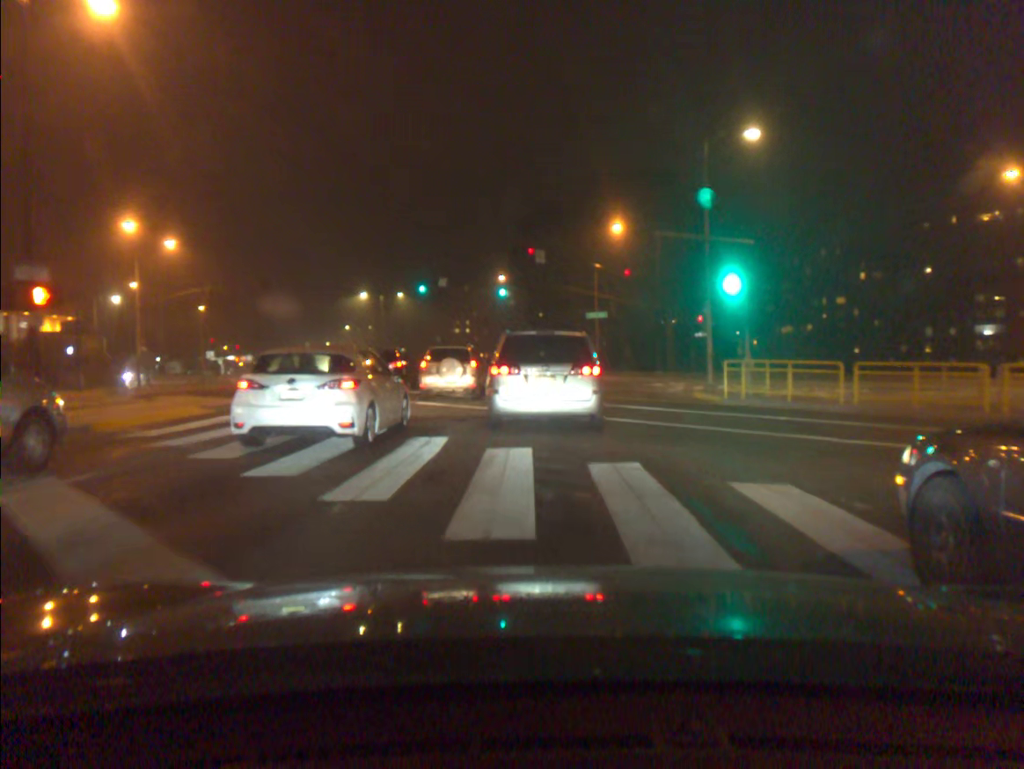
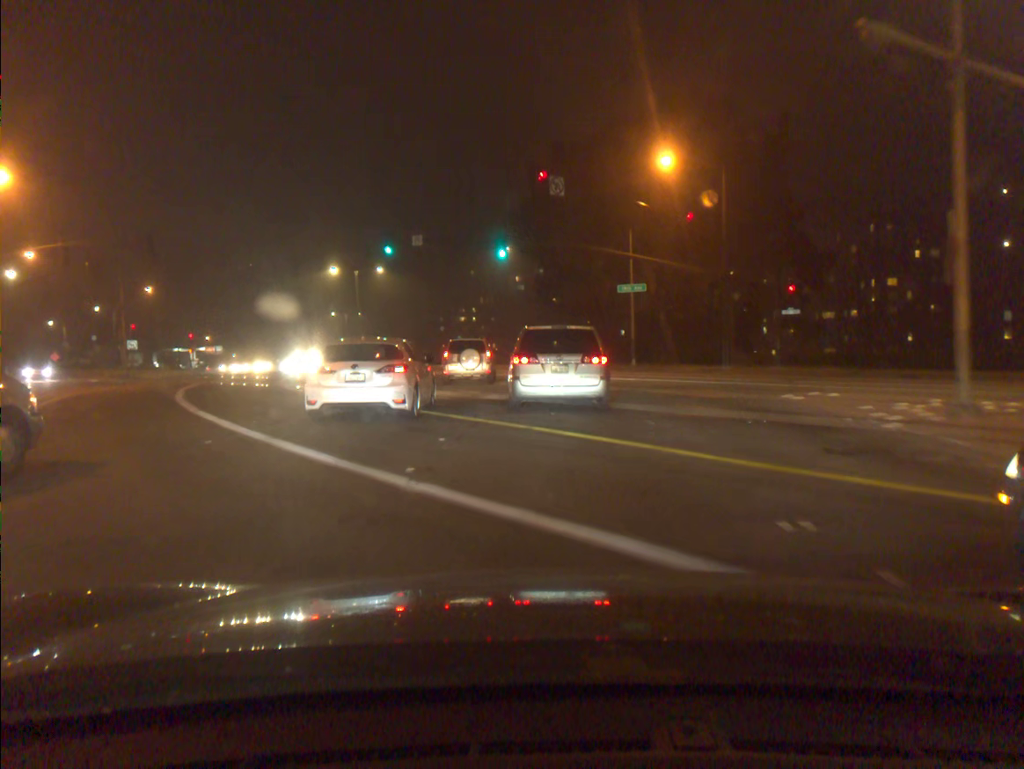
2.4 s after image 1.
(-0.1, +17.8) m; -1°
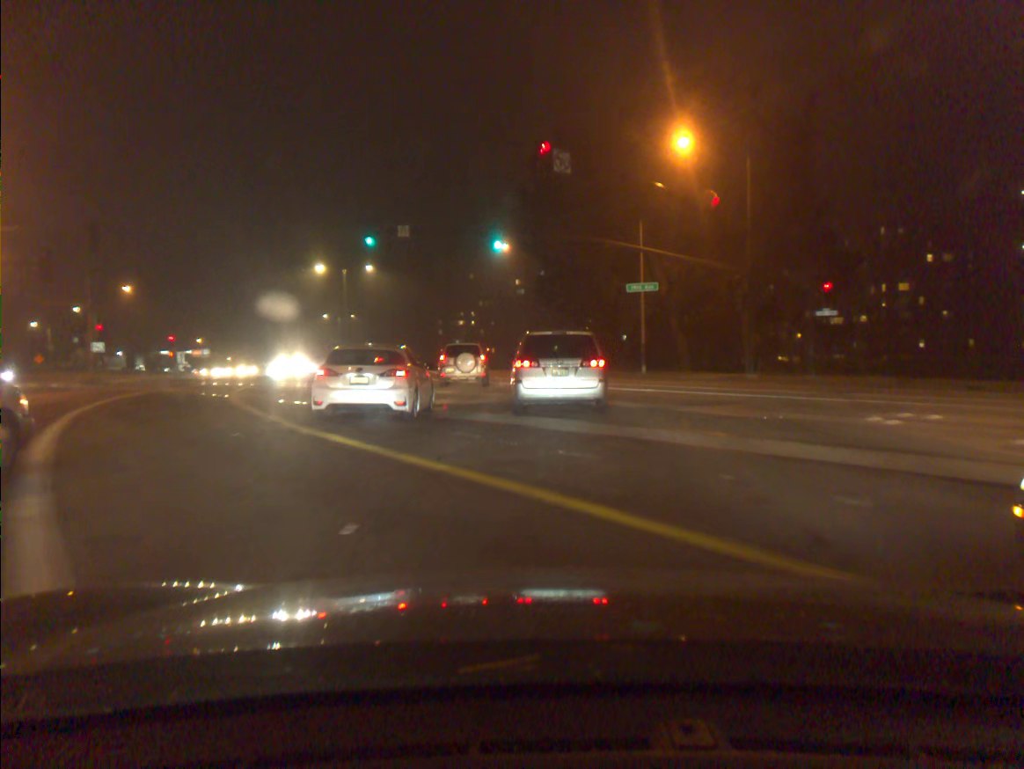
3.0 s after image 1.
(0.0, +5.0) m; 0°
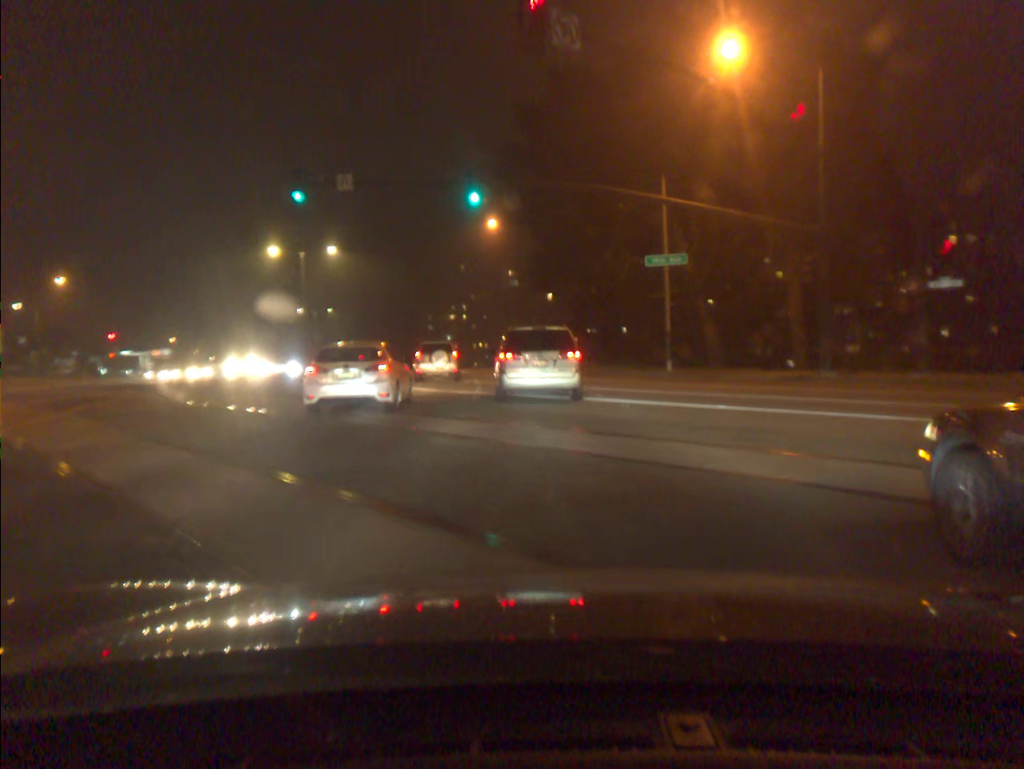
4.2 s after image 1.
(+0.1, +10.7) m; +1°
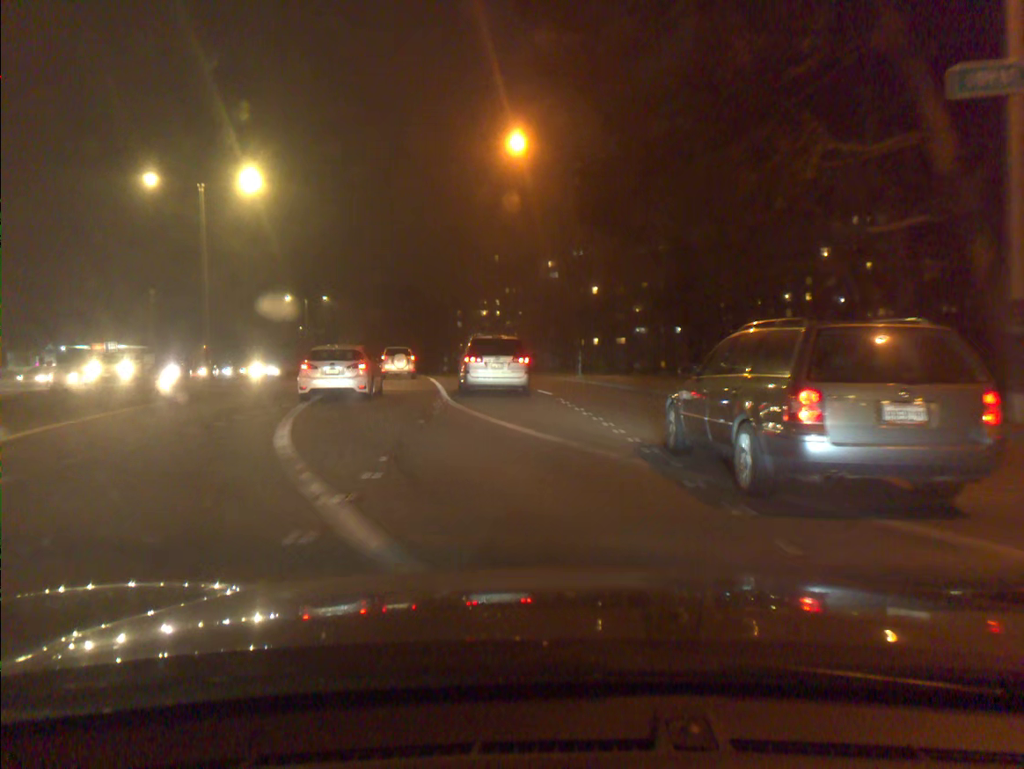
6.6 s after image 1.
(-0.6, +24.5) m; -3°
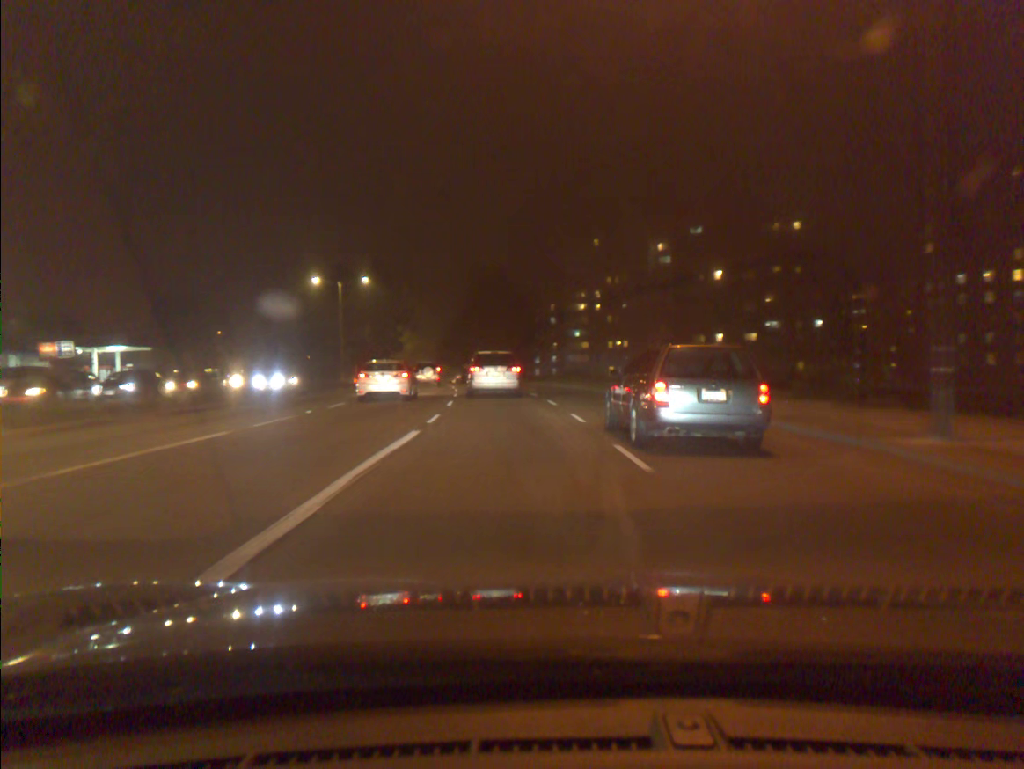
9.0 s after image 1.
(-1.6, +28.4) m; -7°
